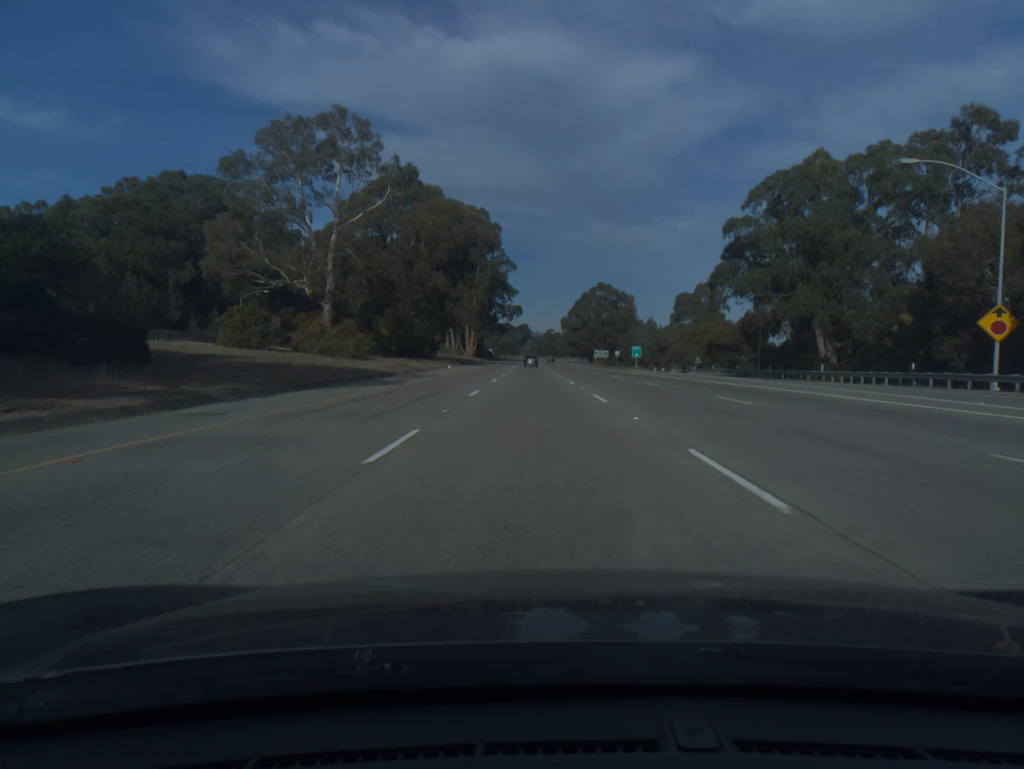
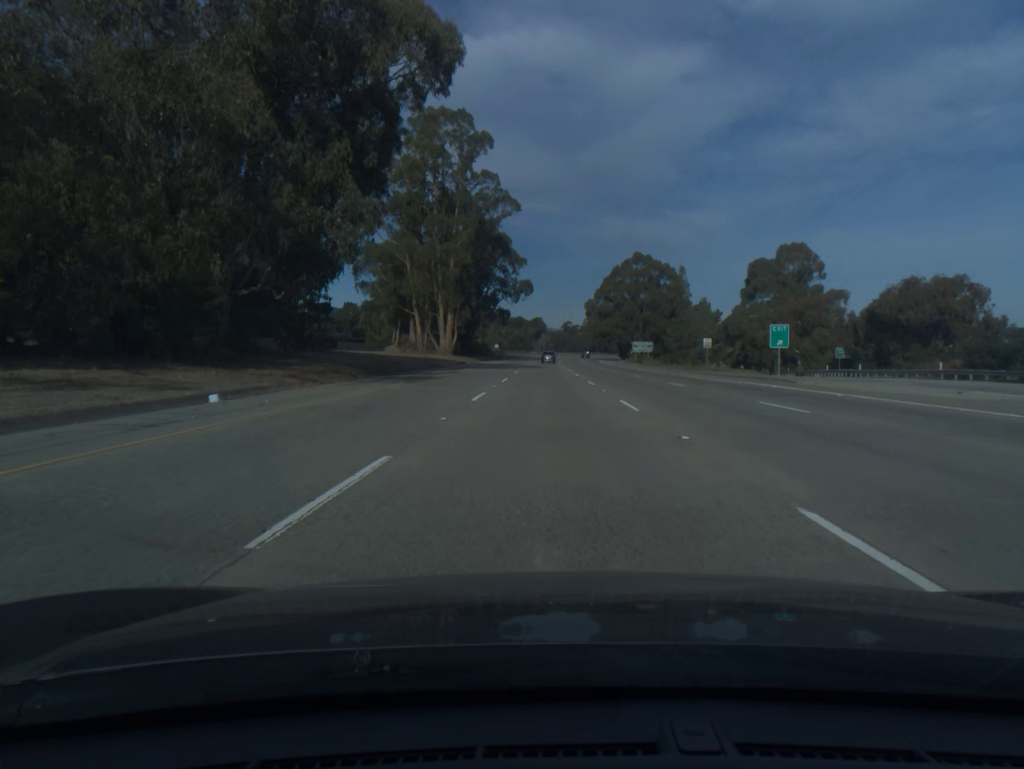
(-0.9, +61.9) m; -1°
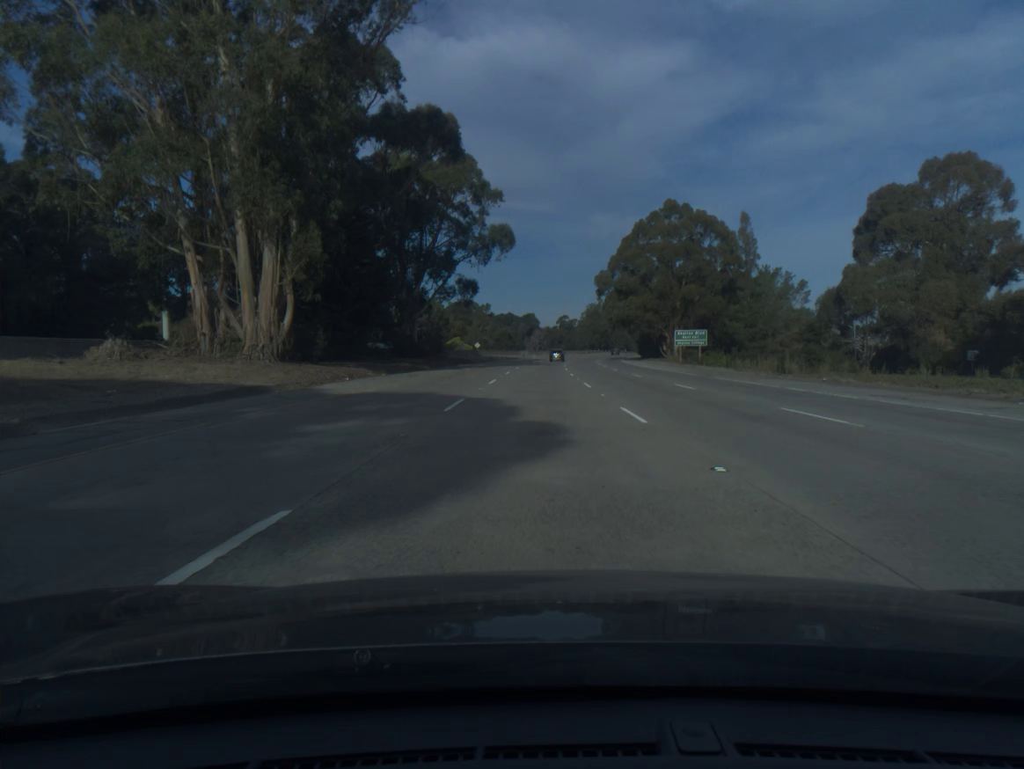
(+0.3, +61.7) m; 0°
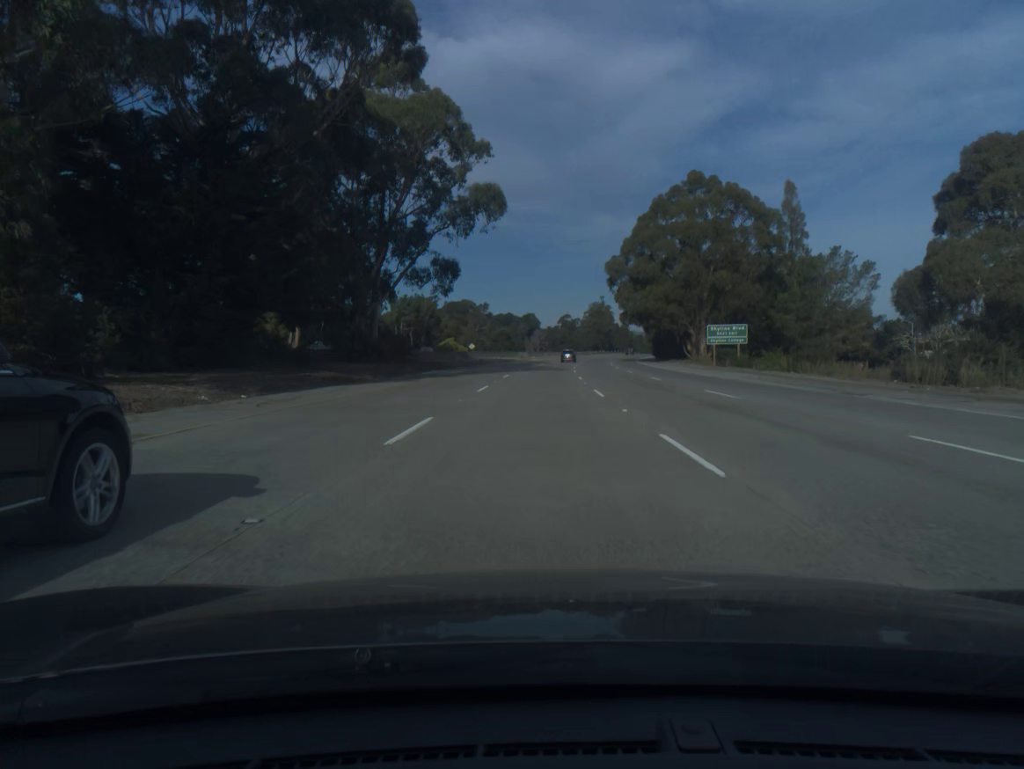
(0.0, +20.5) m; 0°
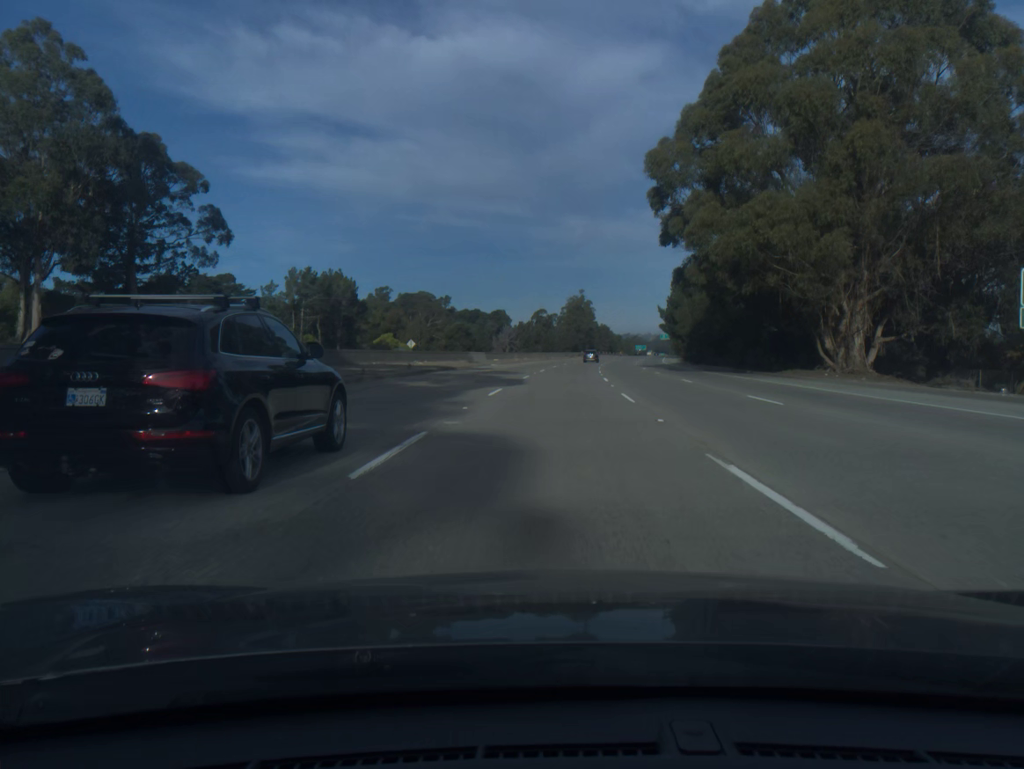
(+0.5, +61.6) m; +2°
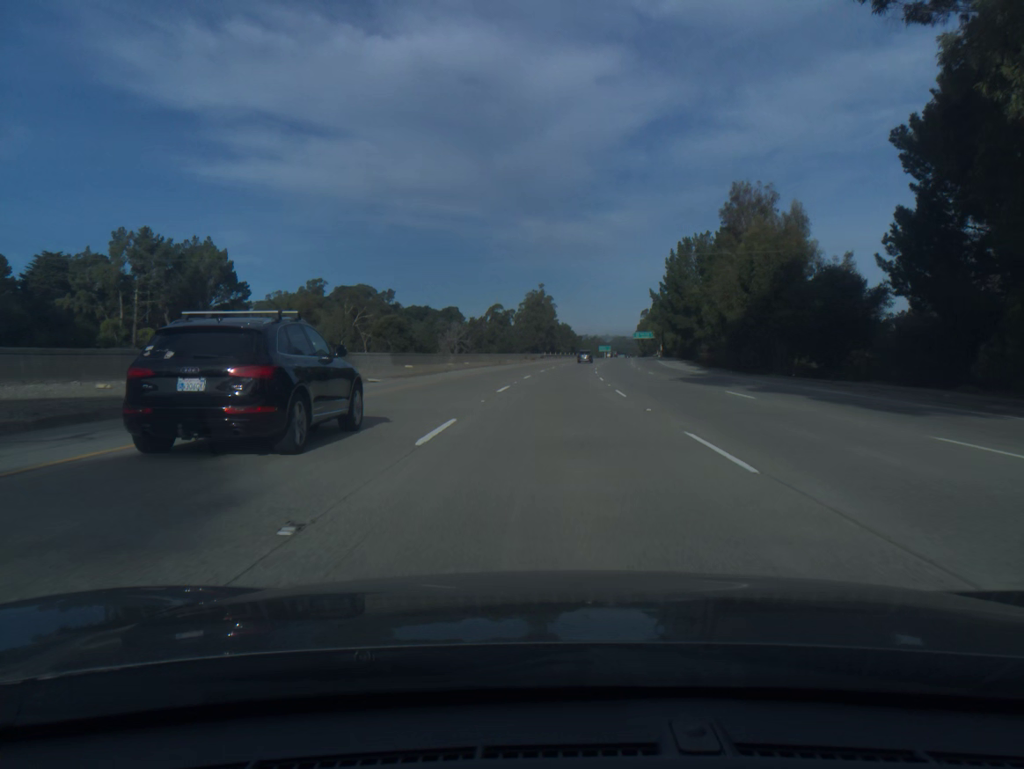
(+1.1, +41.0) m; +3°
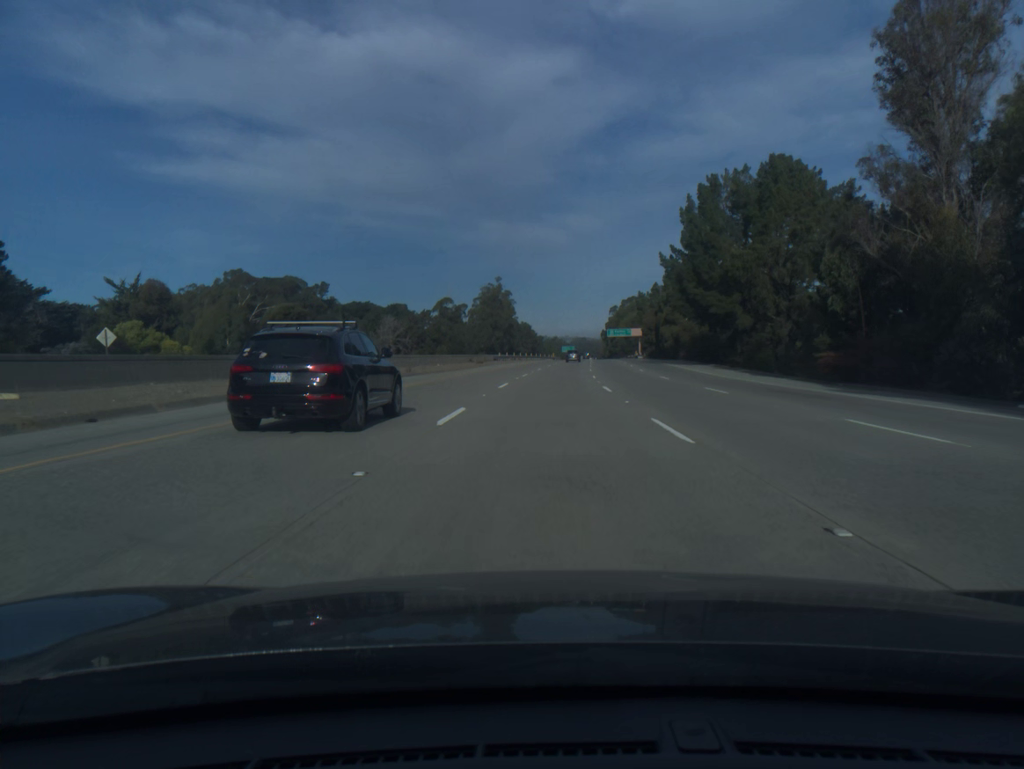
(+1.1, +40.9) m; +3°
